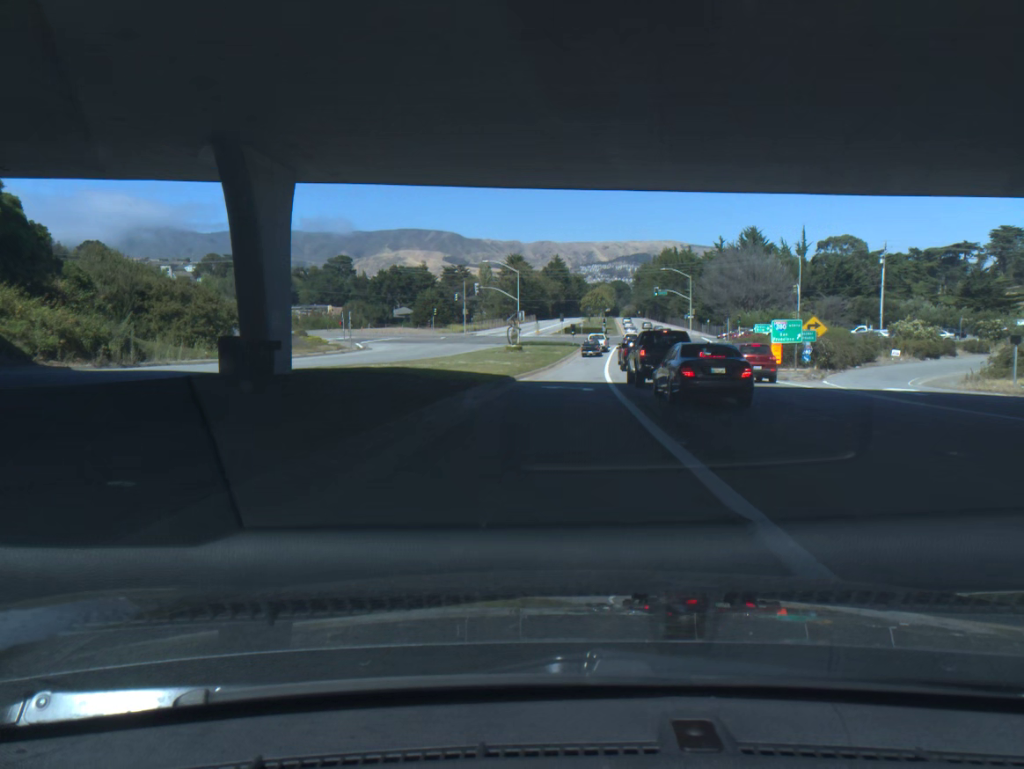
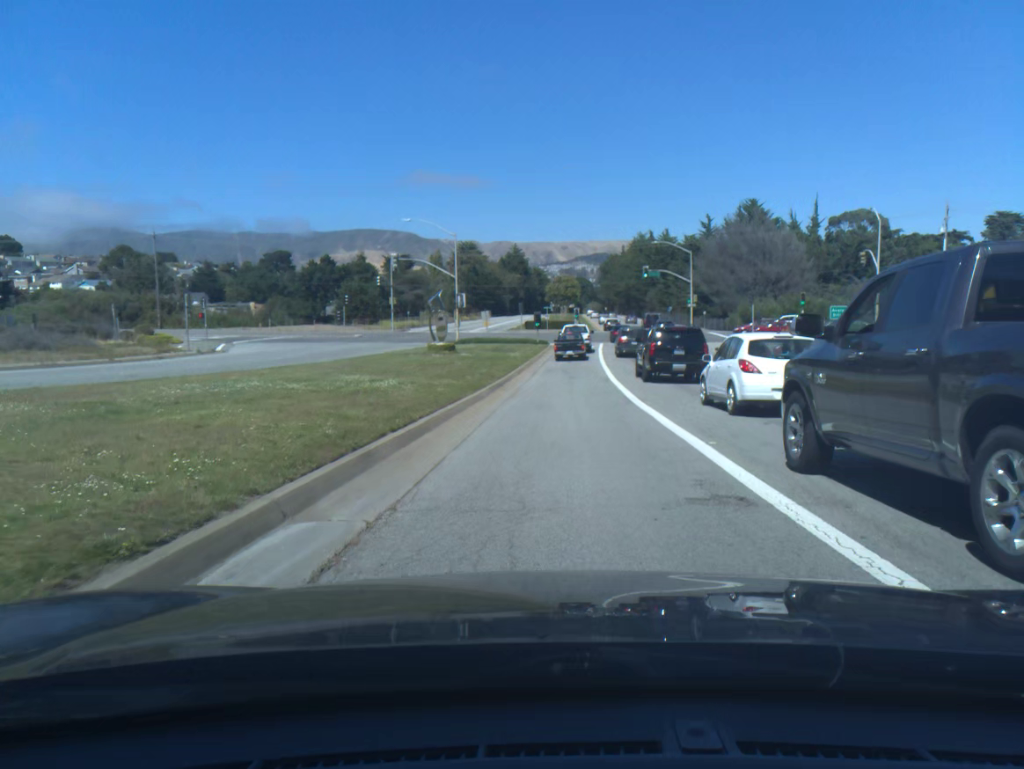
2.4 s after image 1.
(+0.7, +29.5) m; +3°
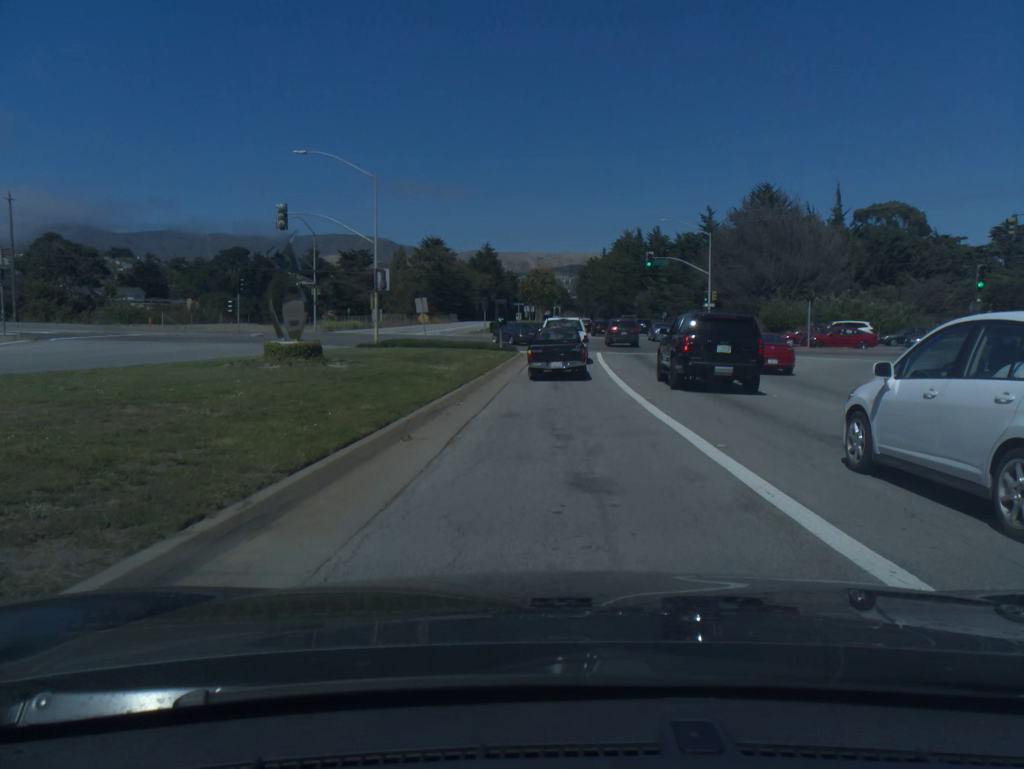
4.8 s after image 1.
(+0.5, +22.6) m; +2°
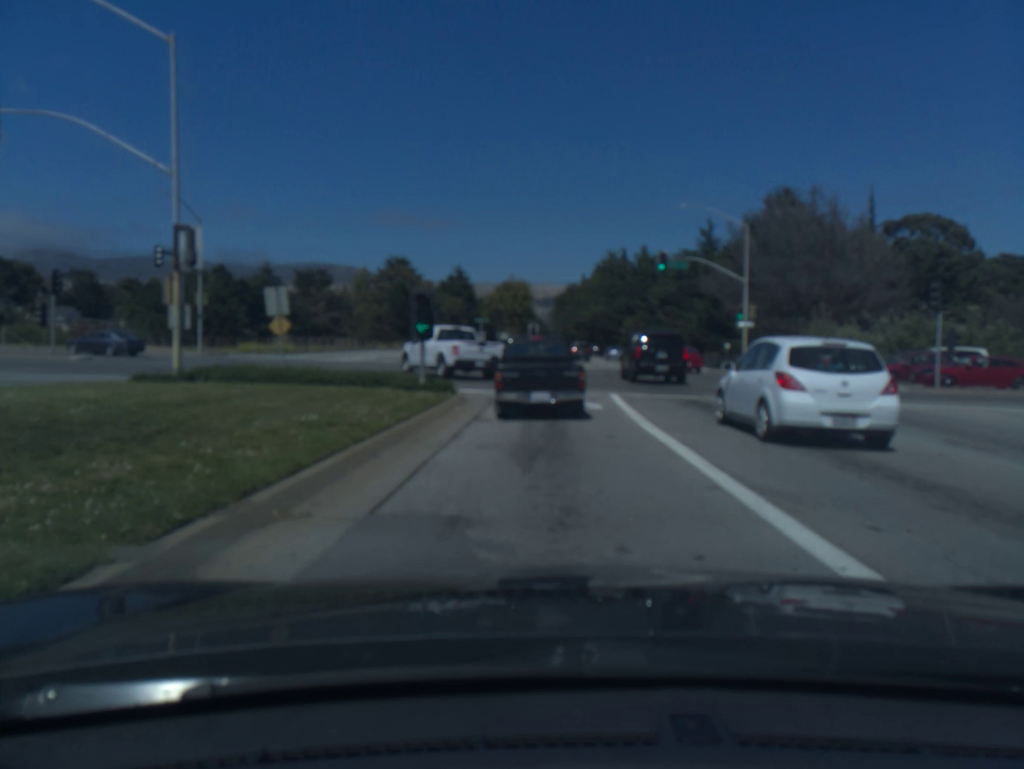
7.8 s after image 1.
(+0.3, +20.3) m; +2°
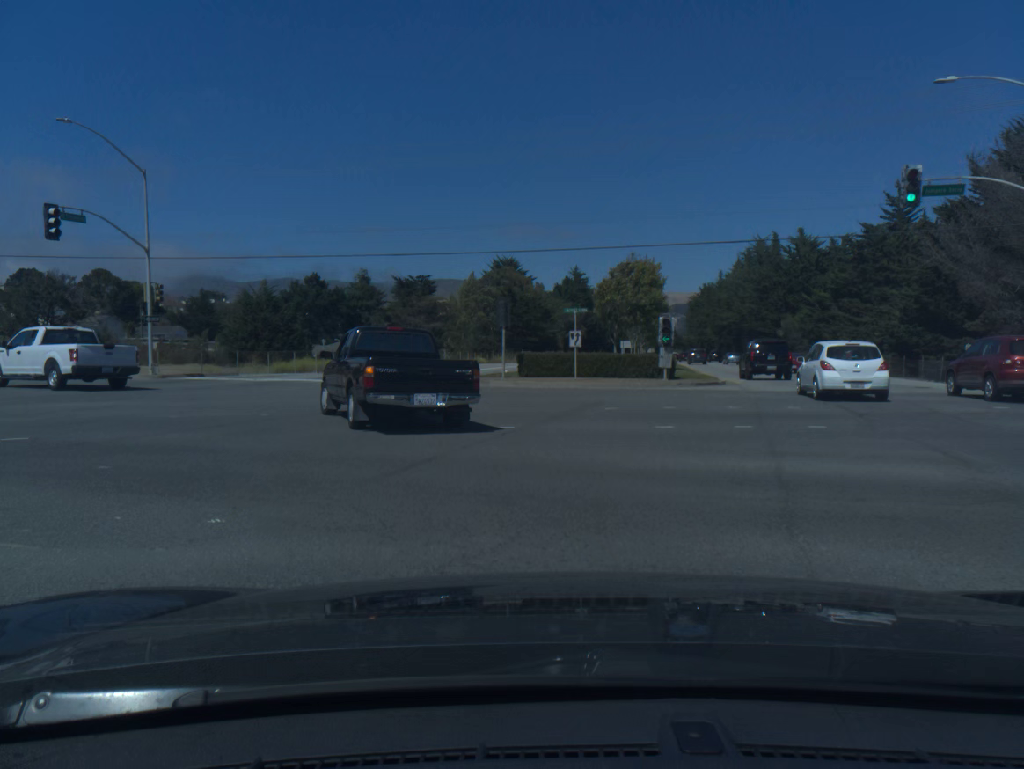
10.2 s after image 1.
(-0.3, +20.3) m; -13°
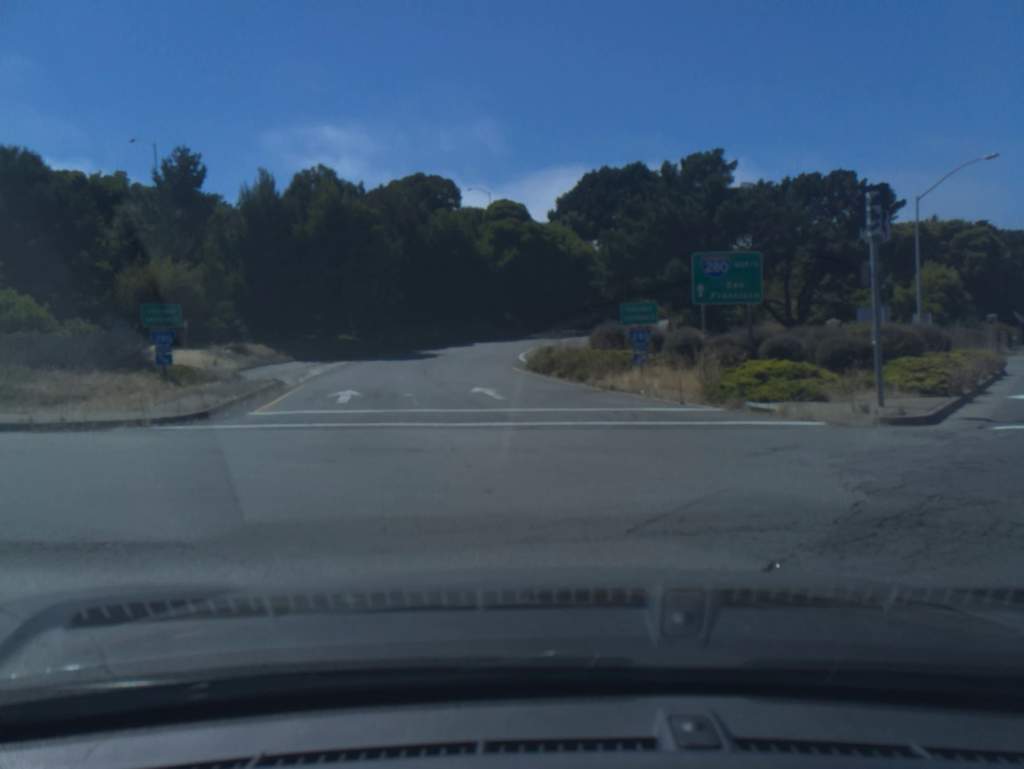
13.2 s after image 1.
(-14.8, +10.1) m; -107°
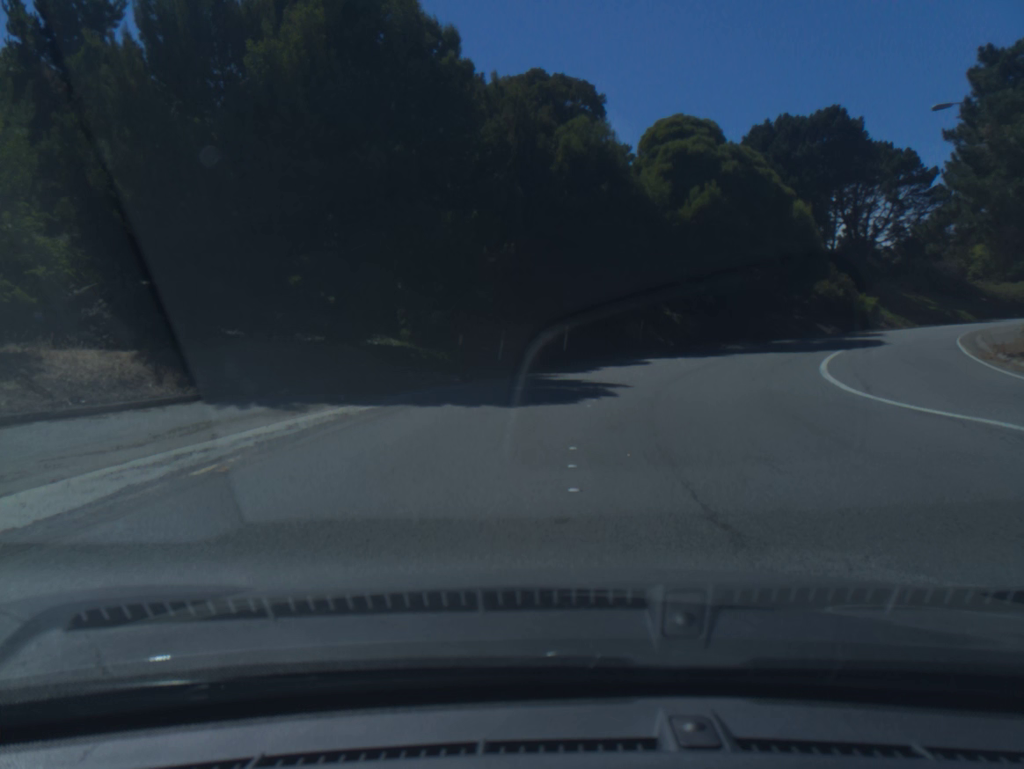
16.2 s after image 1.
(-3.6, +32.1) m; -1°
